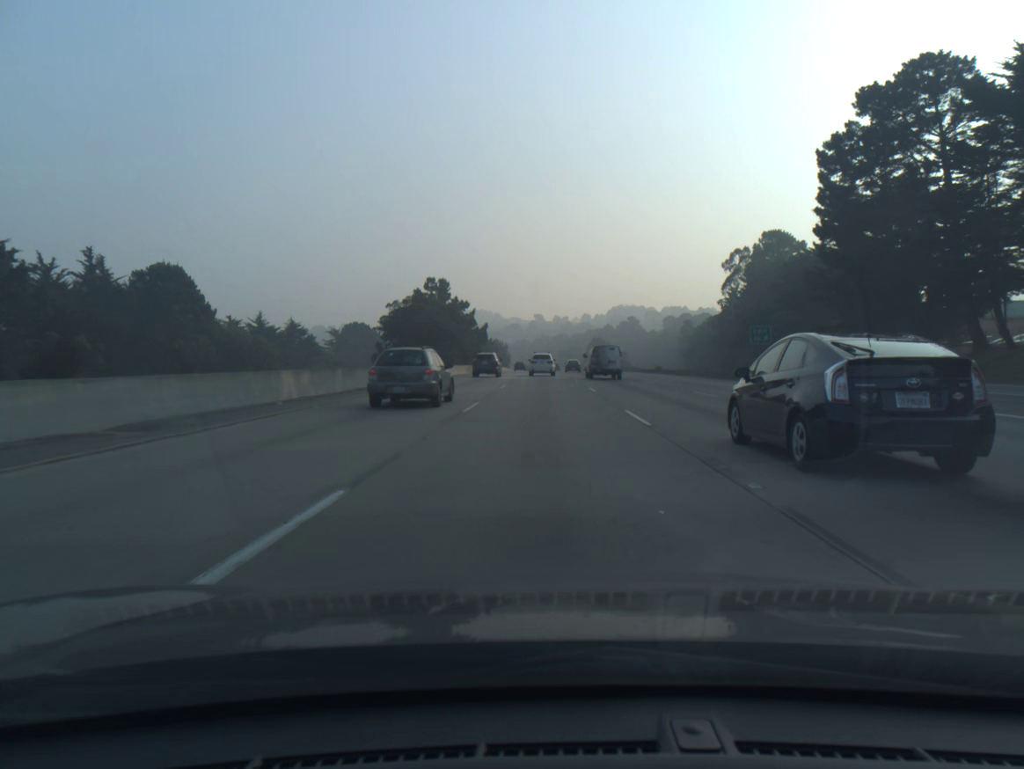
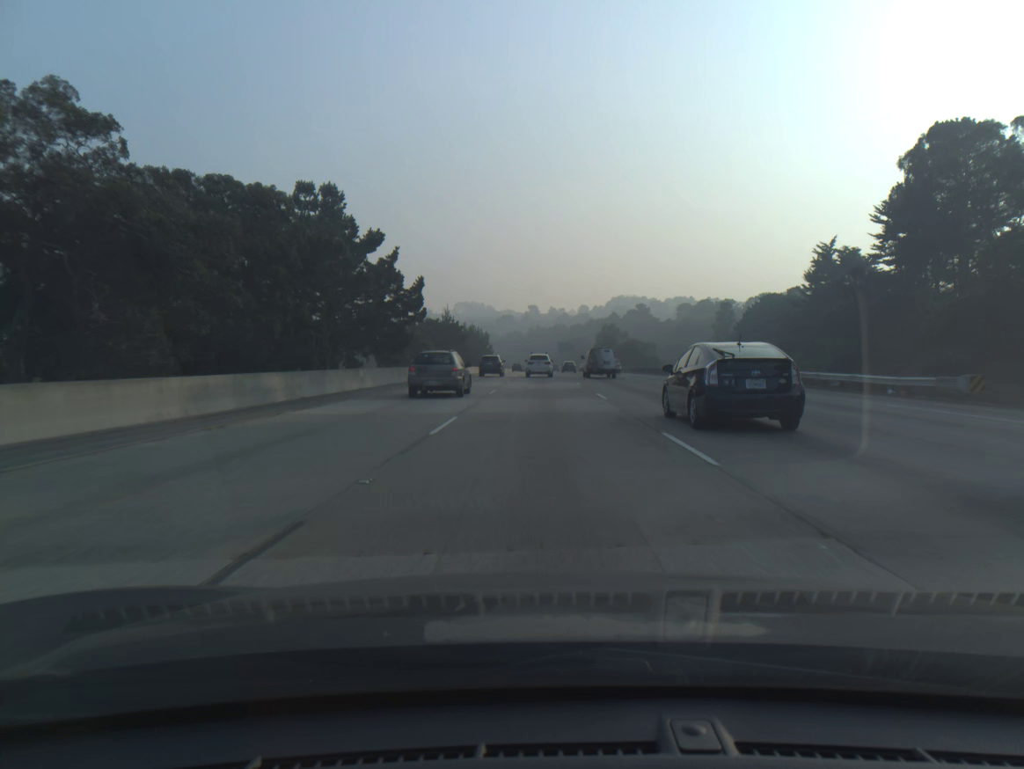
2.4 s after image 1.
(+0.1, +64.4) m; 0°
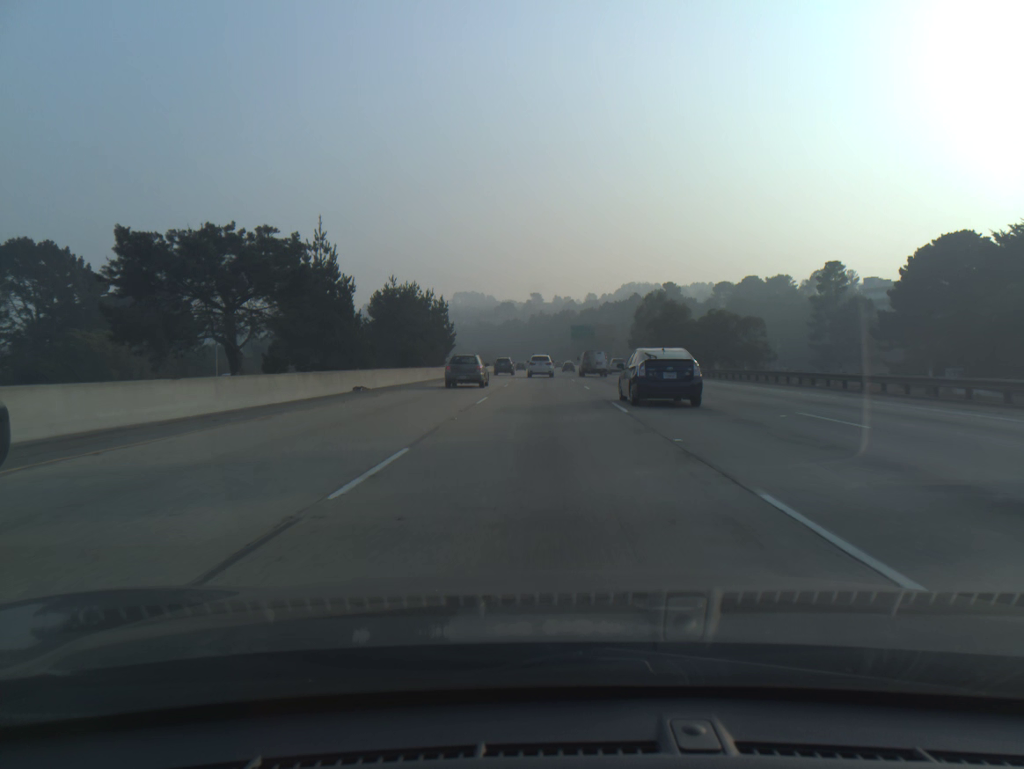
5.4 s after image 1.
(-0.1, +78.8) m; 0°
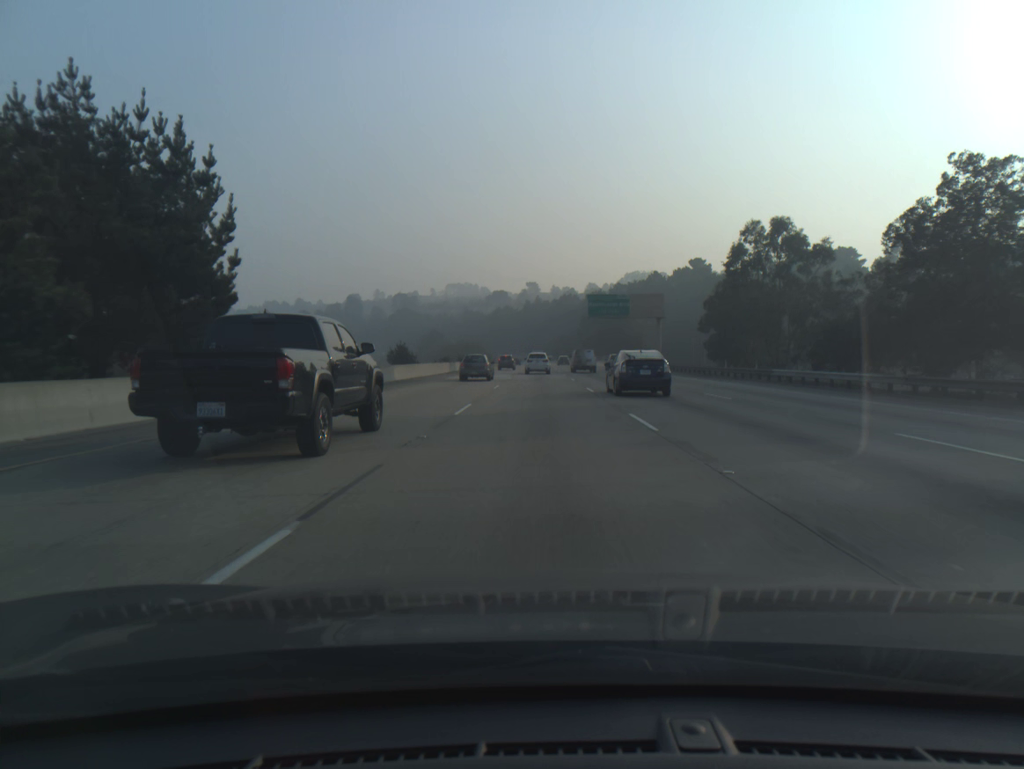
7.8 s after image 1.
(+0.1, +63.5) m; 0°
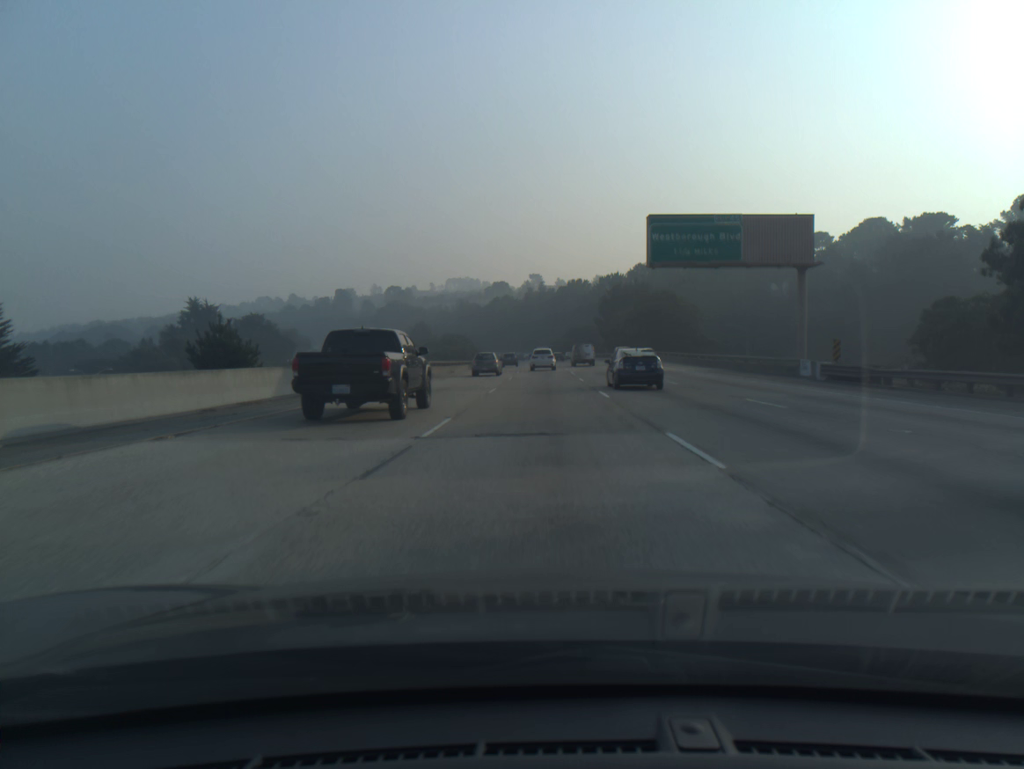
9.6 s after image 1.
(-0.1, +48.7) m; 0°
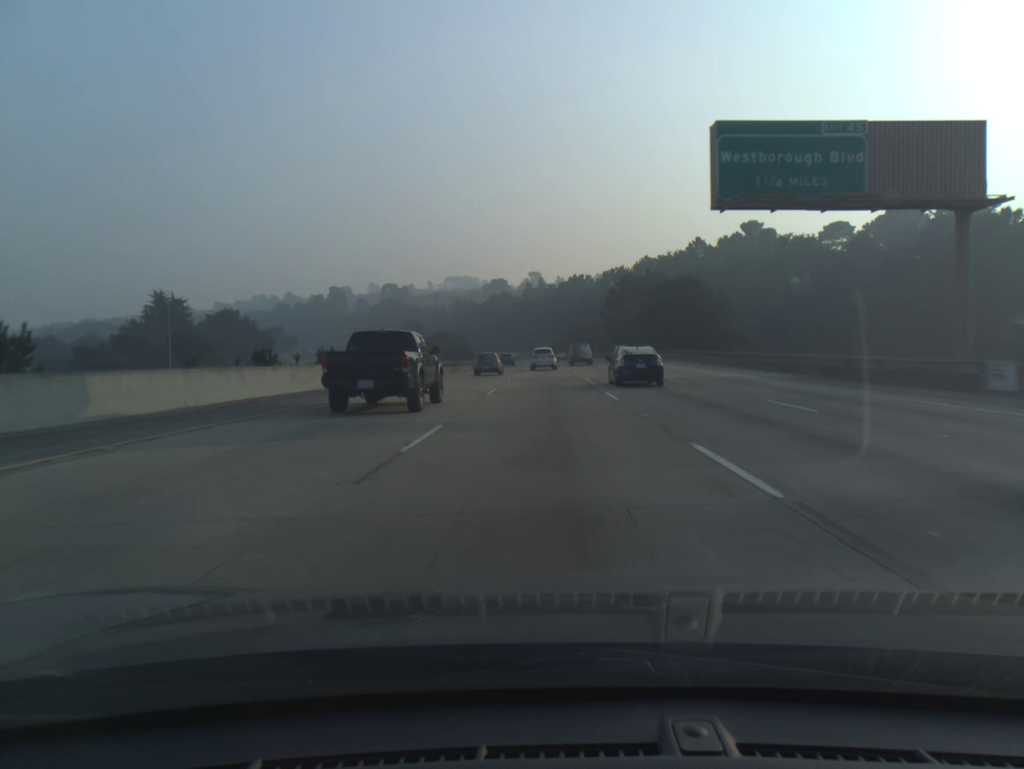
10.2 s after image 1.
(0.0, +16.3) m; 0°
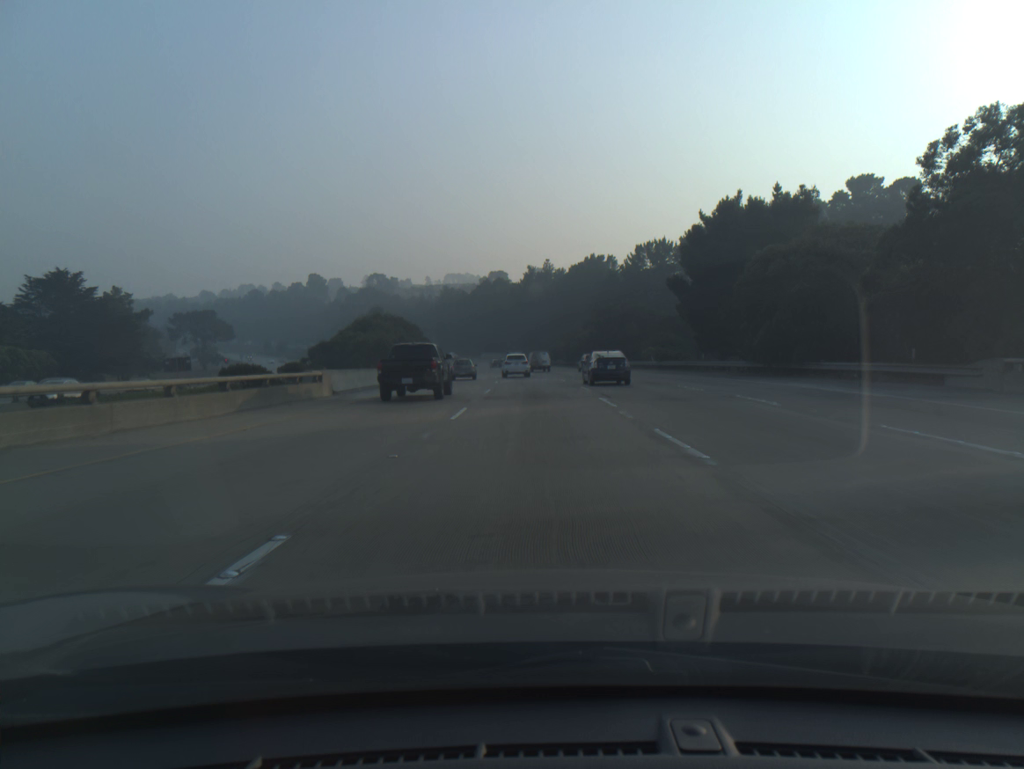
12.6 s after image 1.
(+0.1, +64.7) m; 0°
